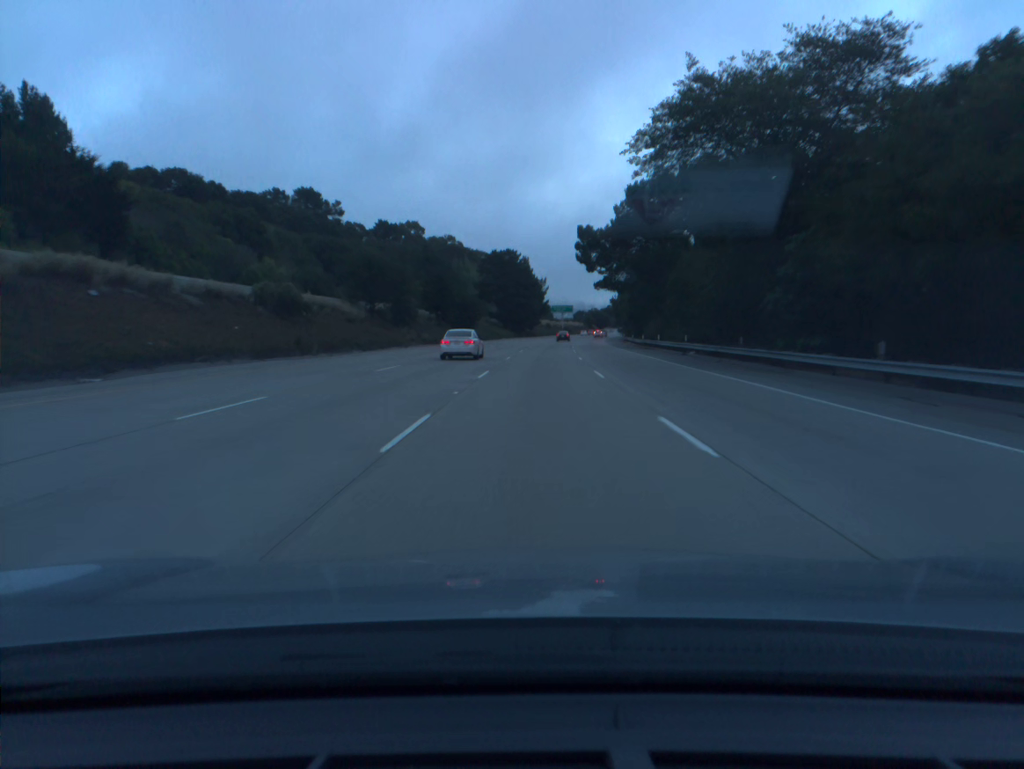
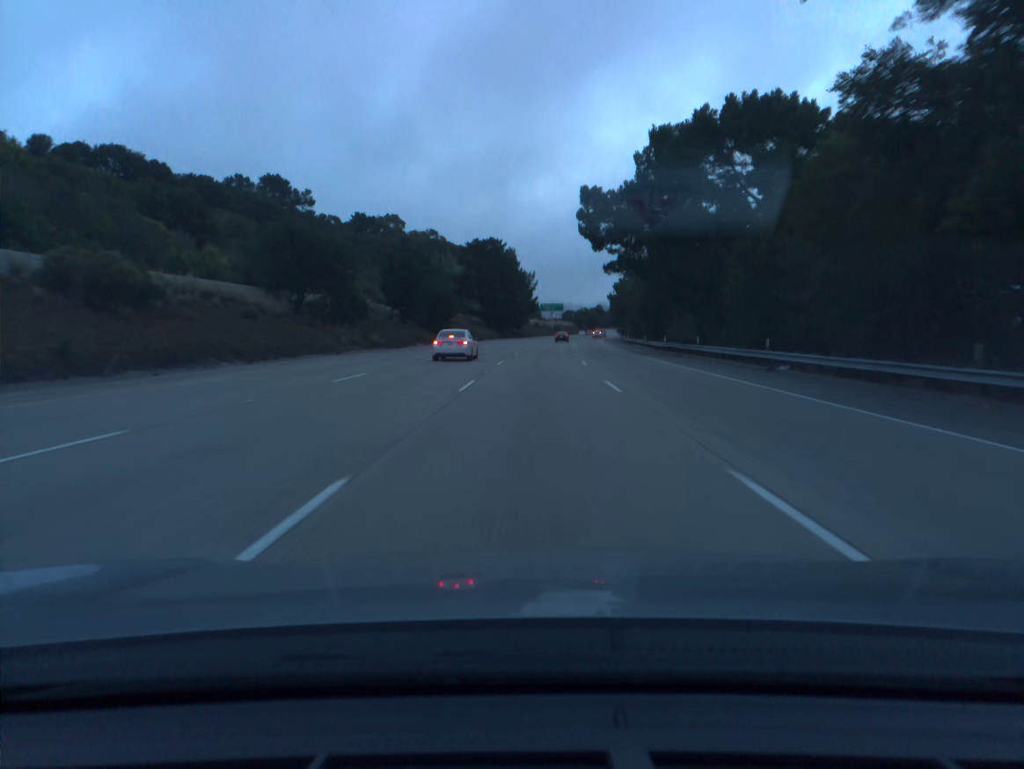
(+0.1, +20.0) m; +1°
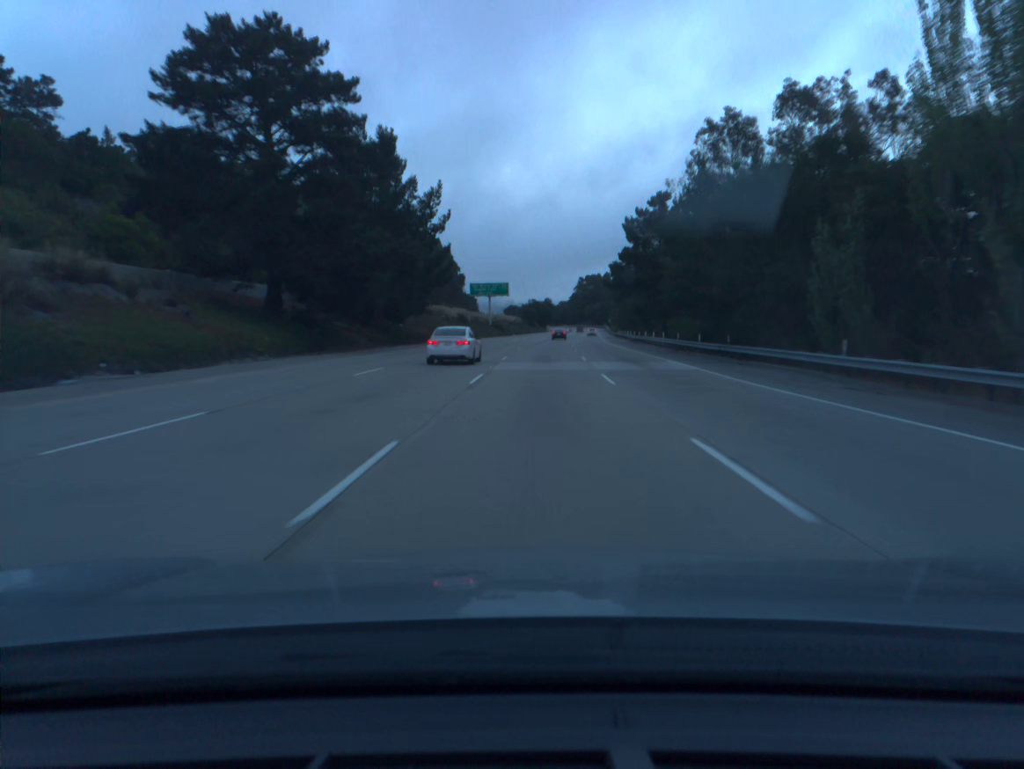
(+3.6, +99.7) m; +4°
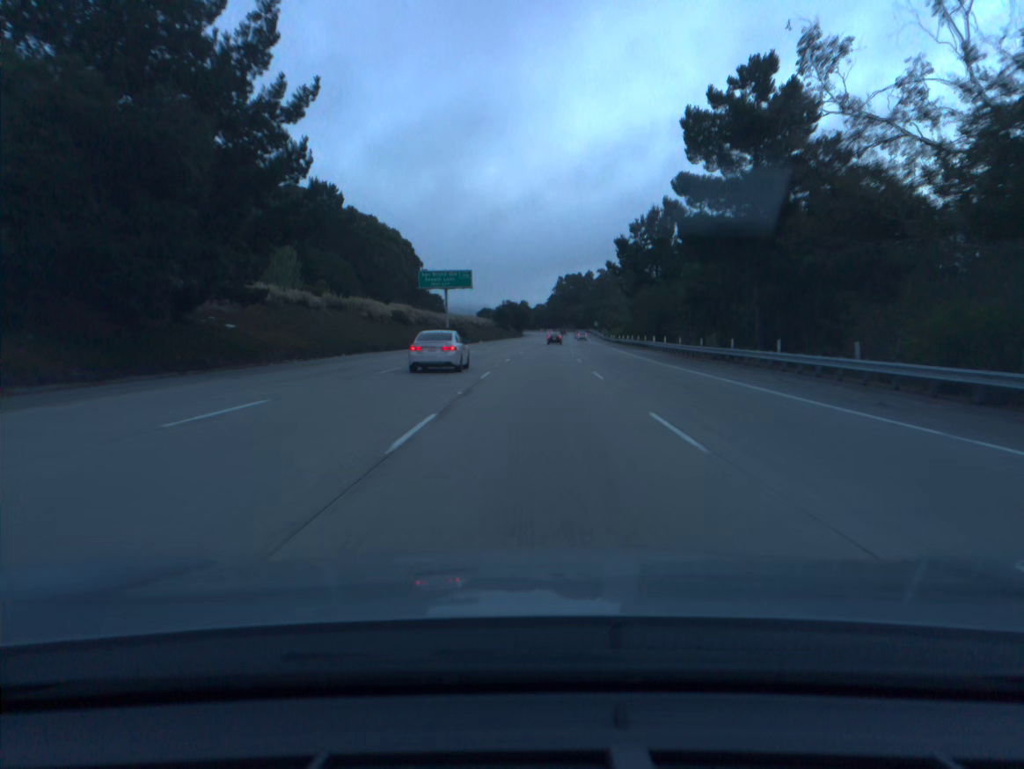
(+0.6, +40.1) m; +2°
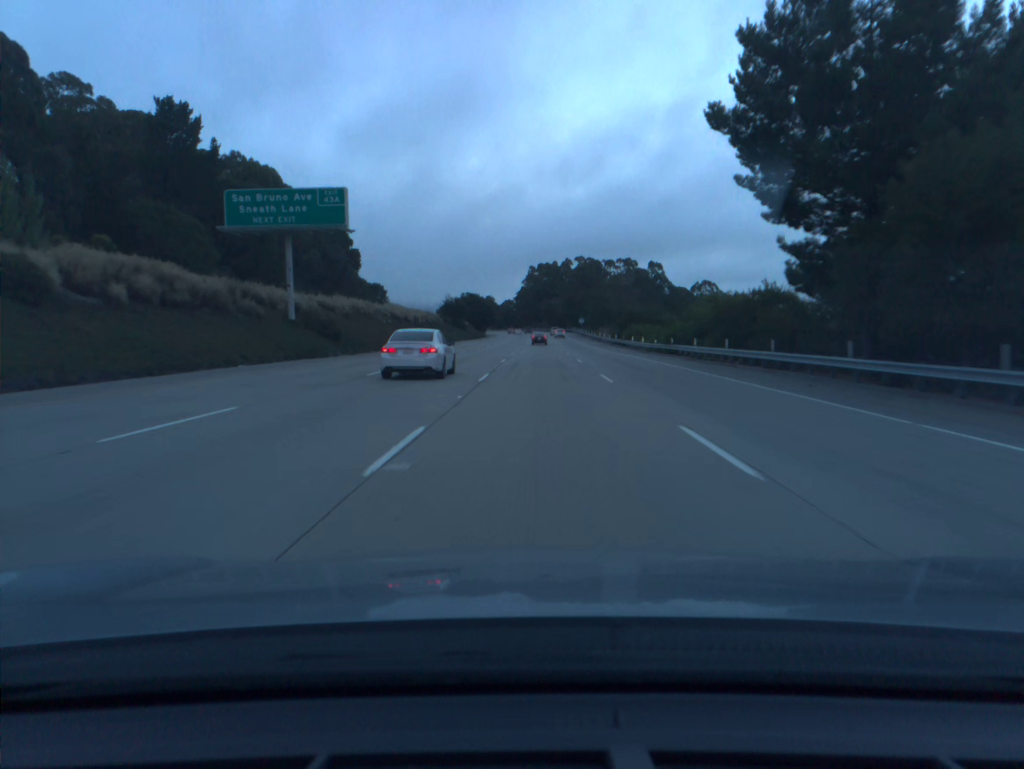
(+1.2, +60.3) m; +2°
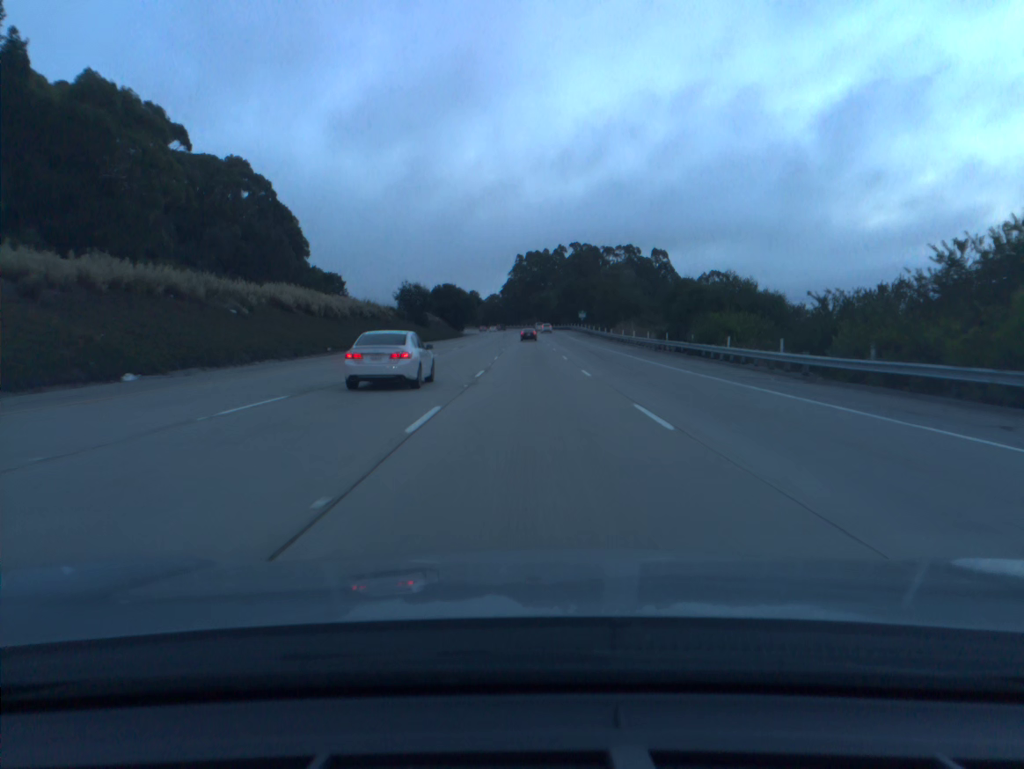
(+0.4, +40.3) m; +1°
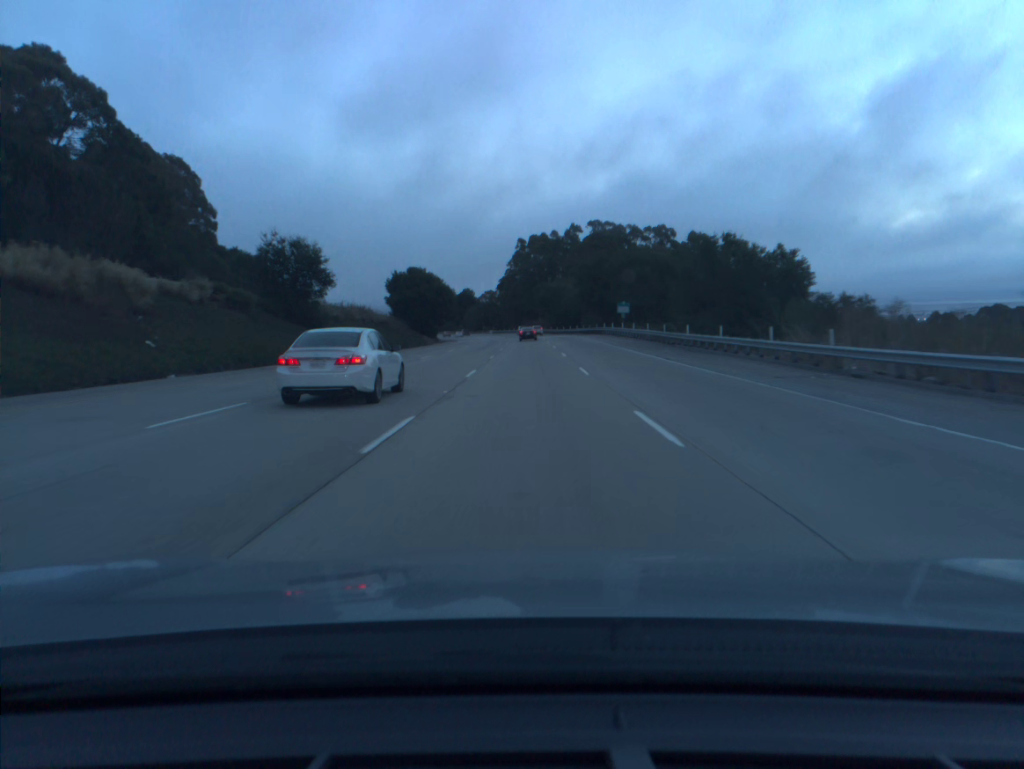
(0.0, +60.4) m; 0°
